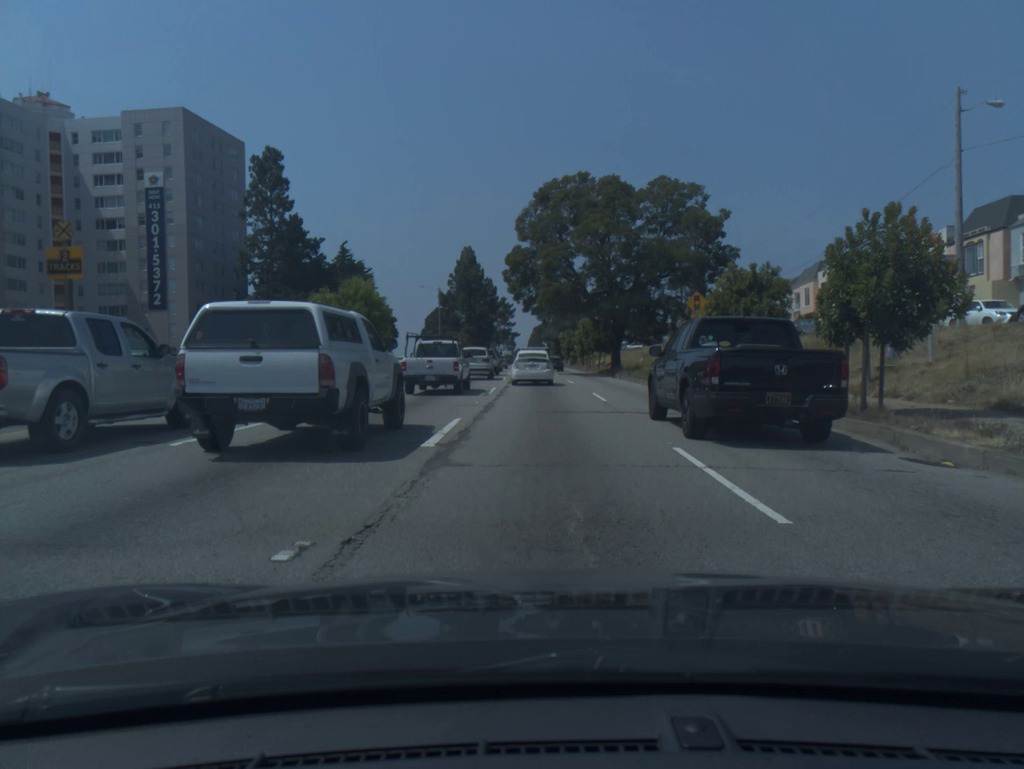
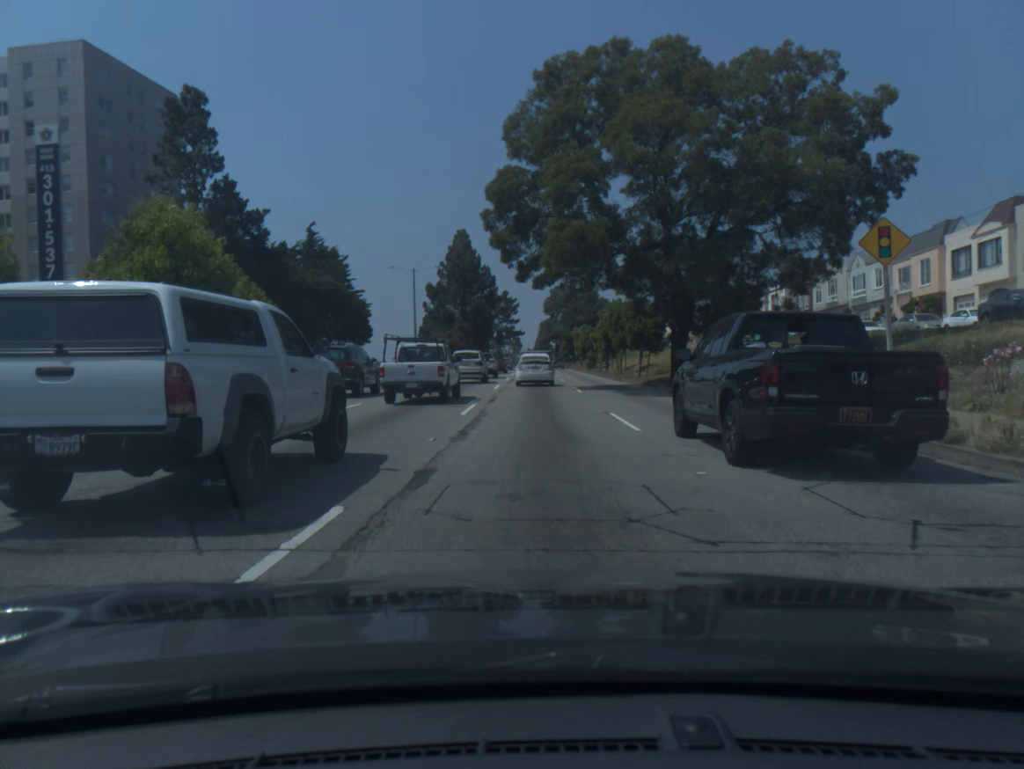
(-0.2, +22.4) m; -1°
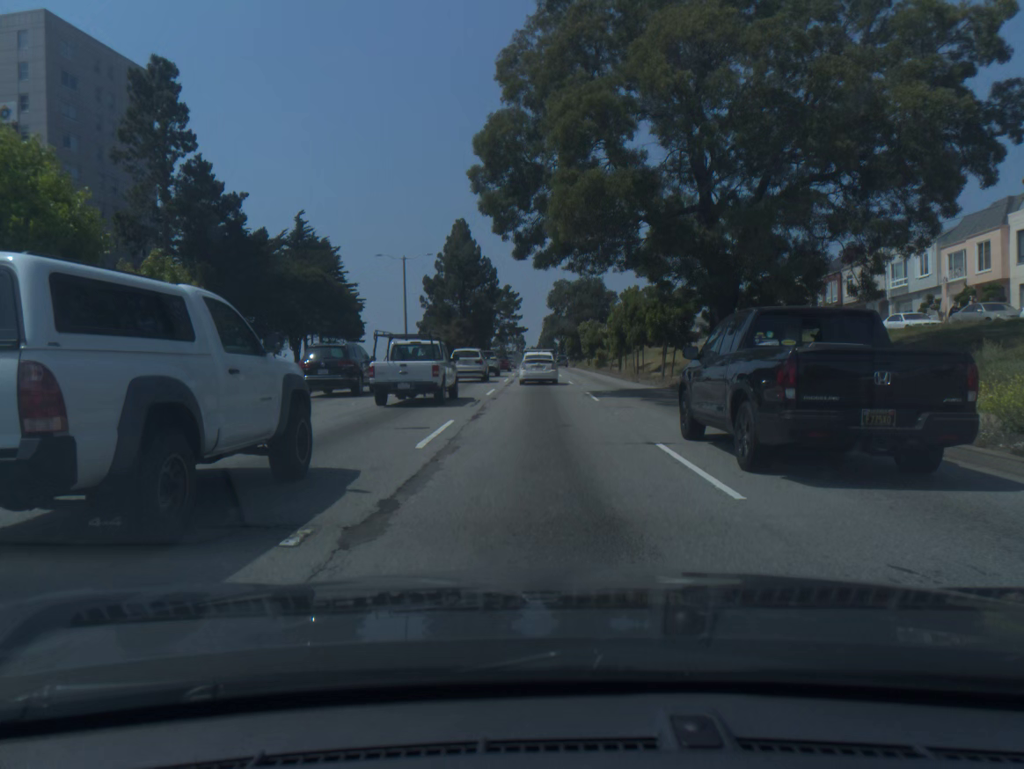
(0.0, +6.4) m; 0°
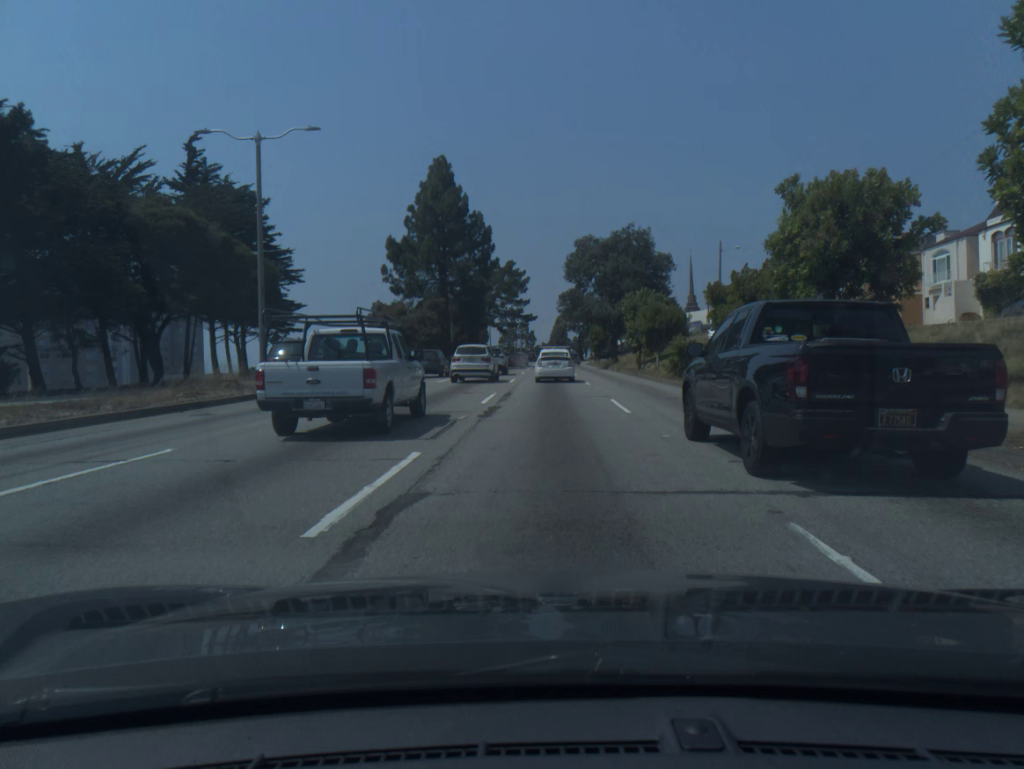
(-0.4, +34.6) m; -1°
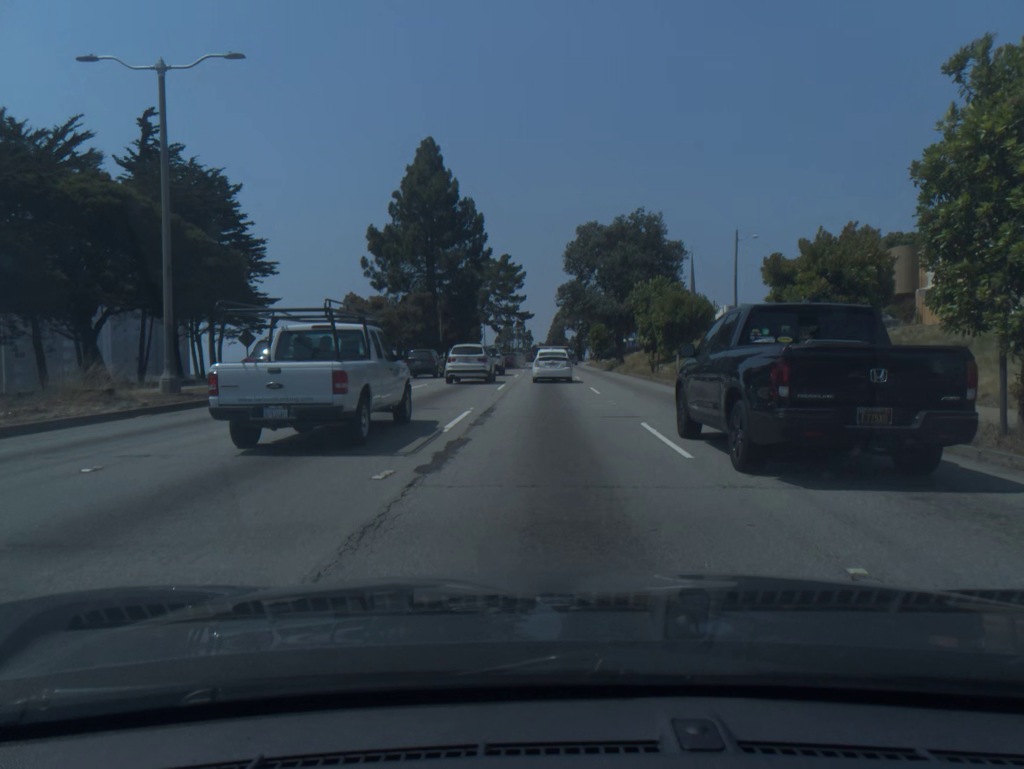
(0.0, +7.0) m; 0°
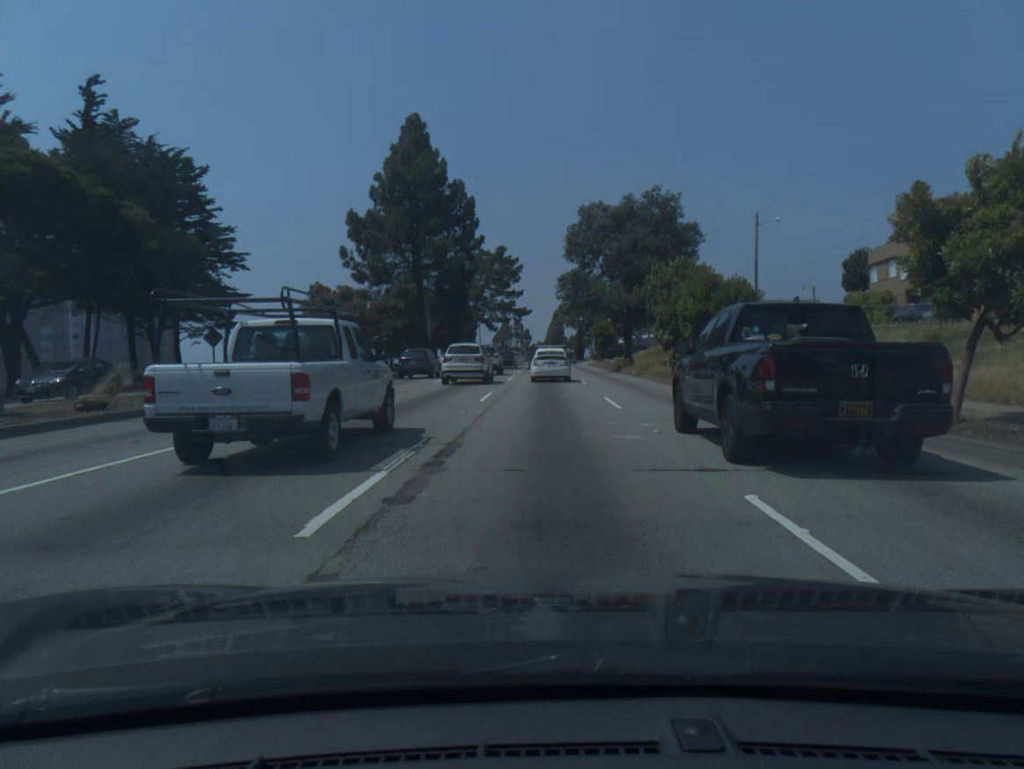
(0.0, +7.1) m; 0°
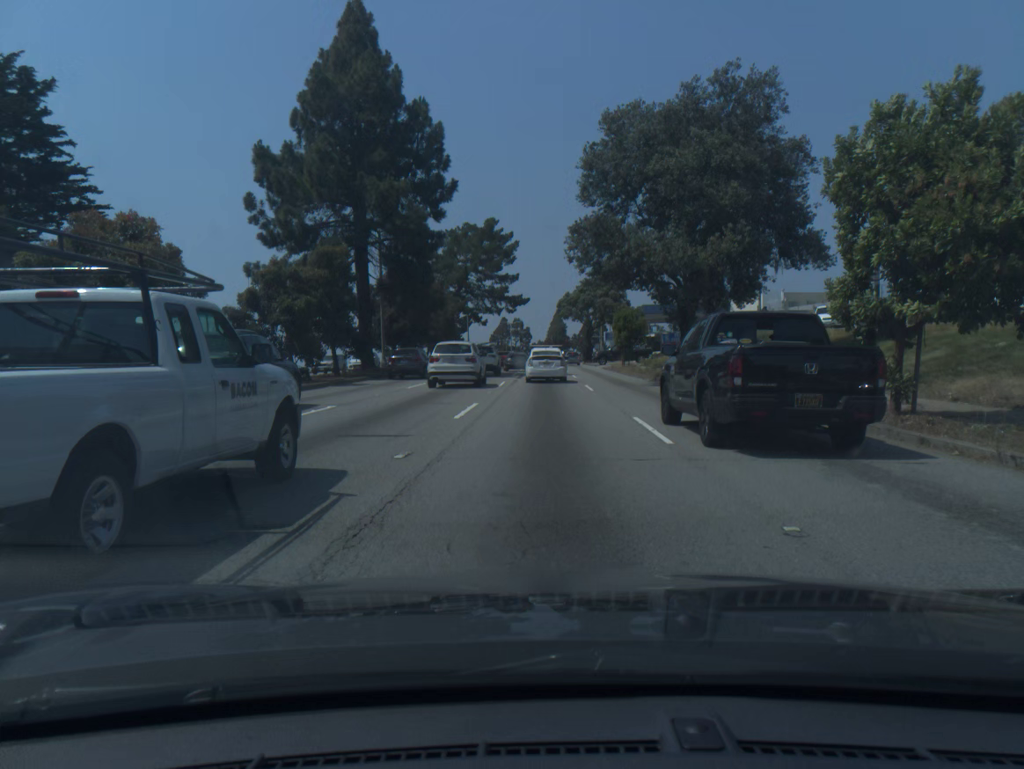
(-0.1, +21.3) m; 0°
